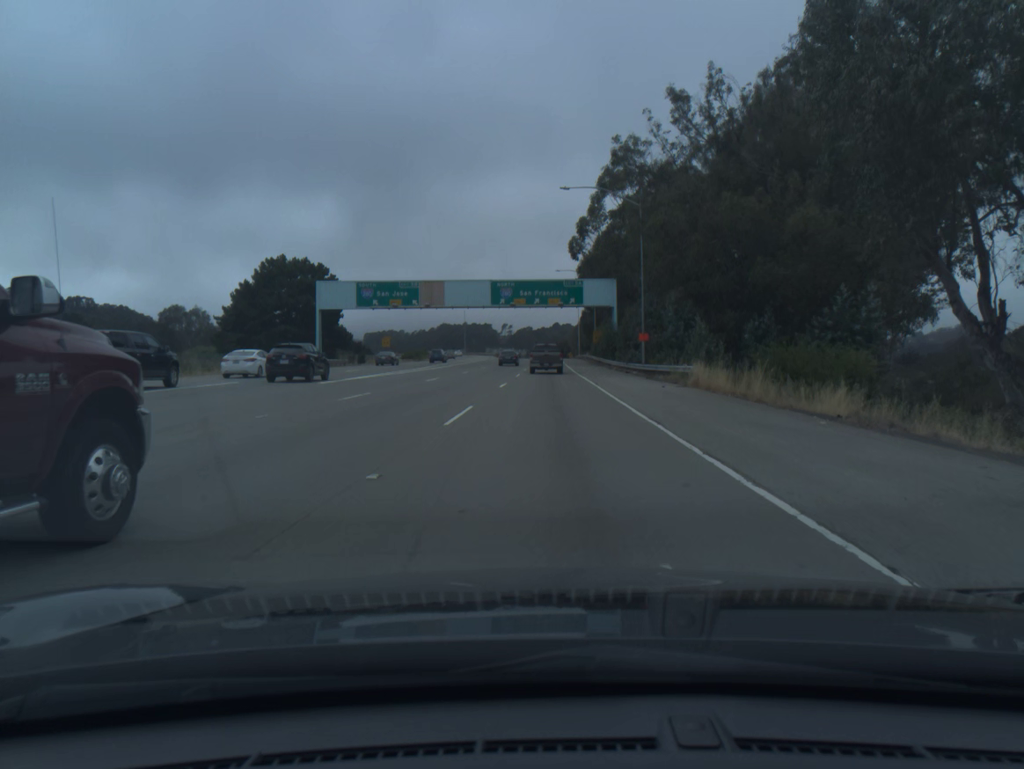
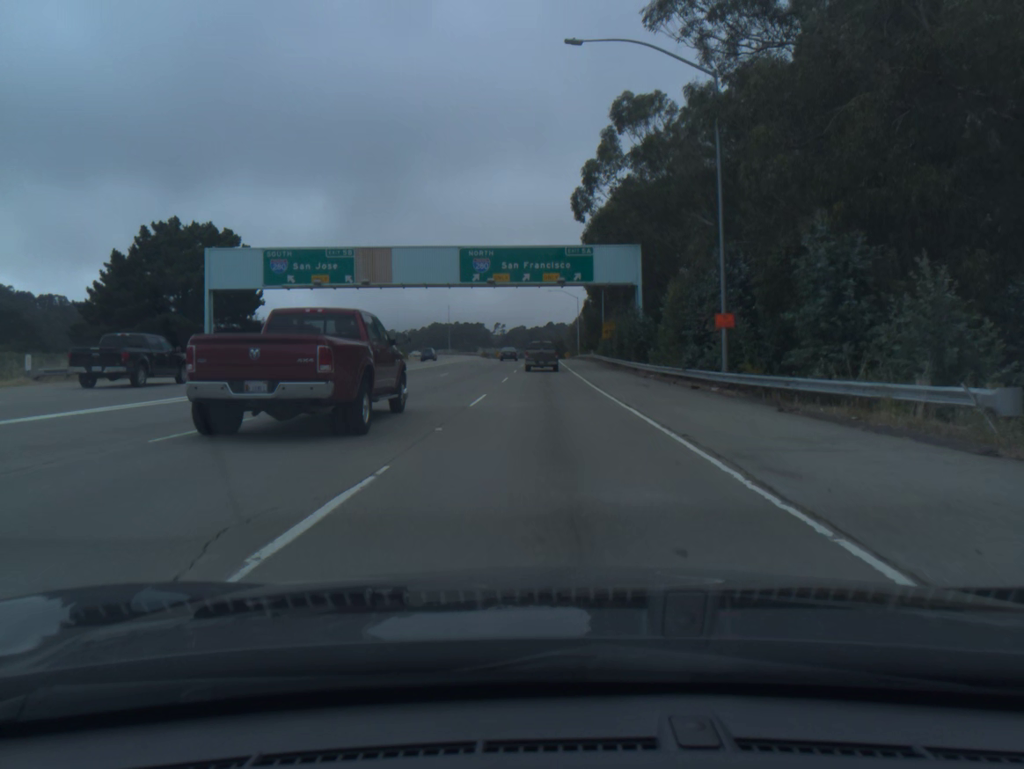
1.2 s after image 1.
(+0.1, +24.0) m; 0°
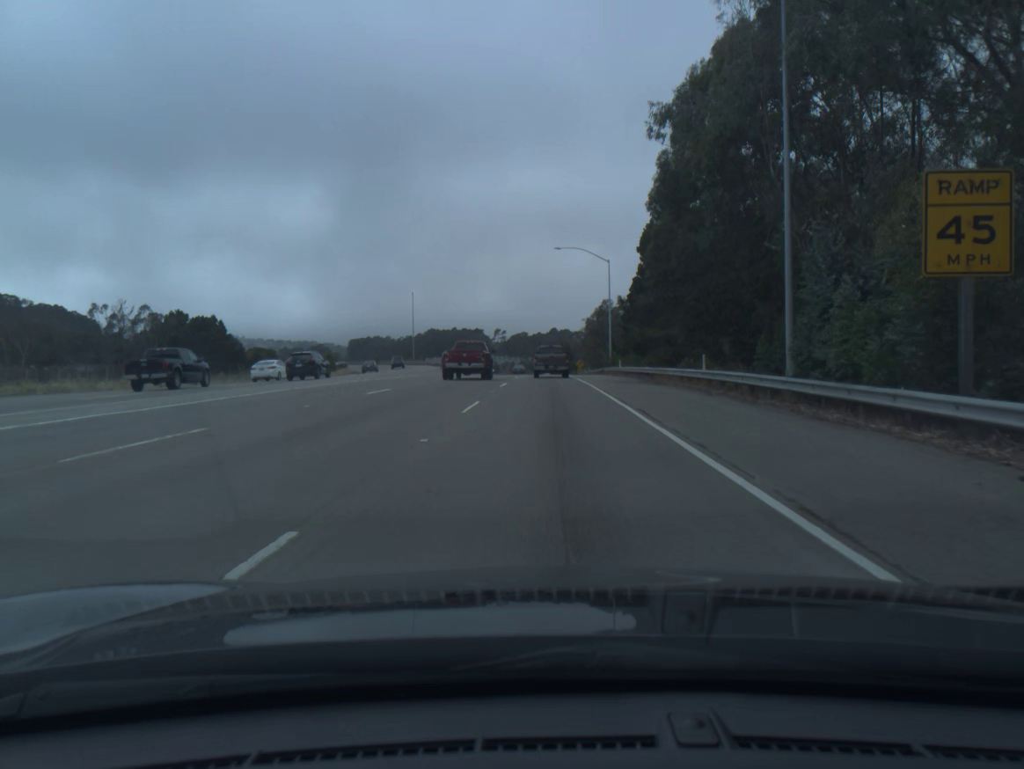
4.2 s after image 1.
(0.0, +59.9) m; 0°
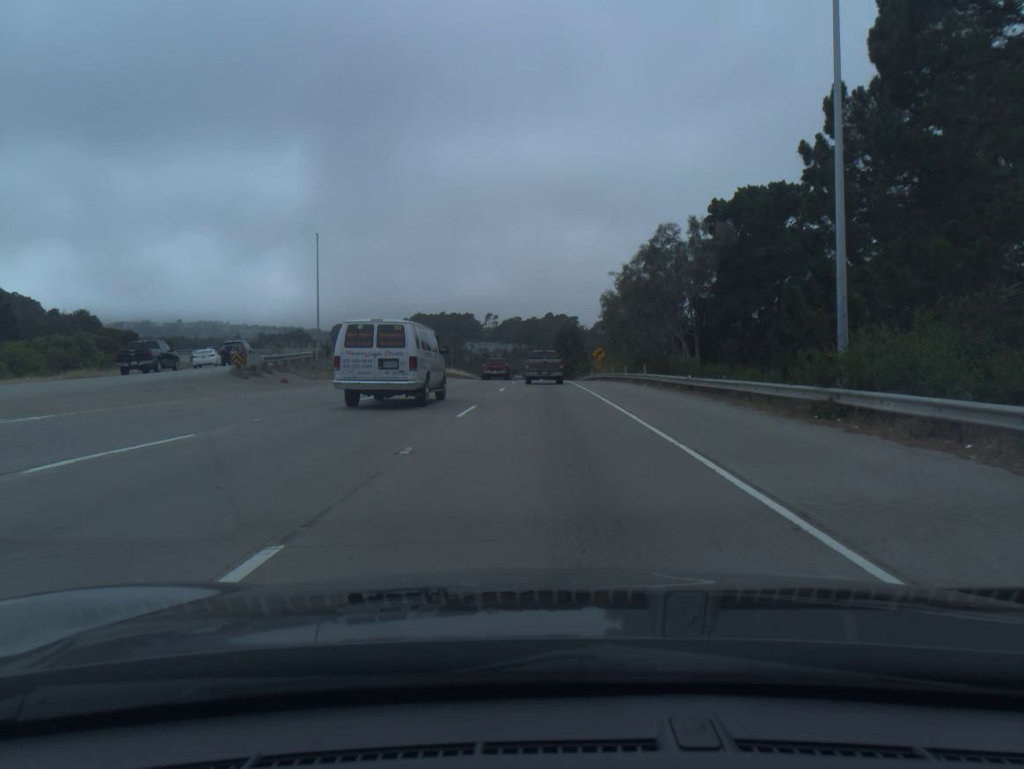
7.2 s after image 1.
(+0.2, +58.5) m; 0°
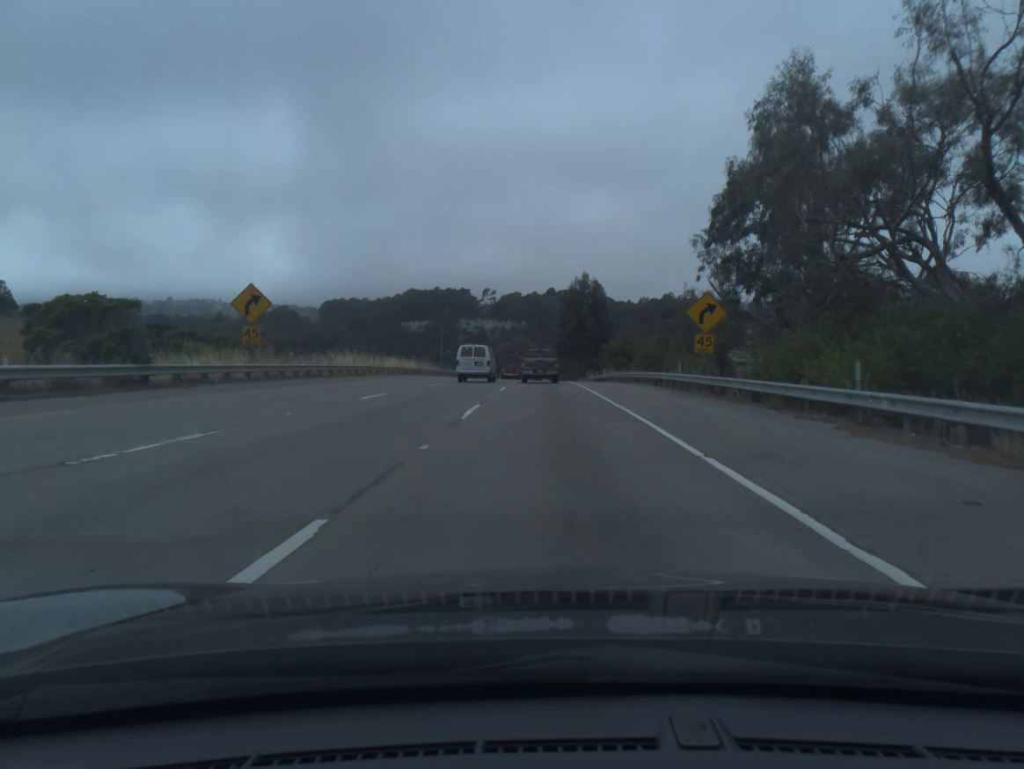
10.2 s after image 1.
(-0.2, +57.5) m; 0°
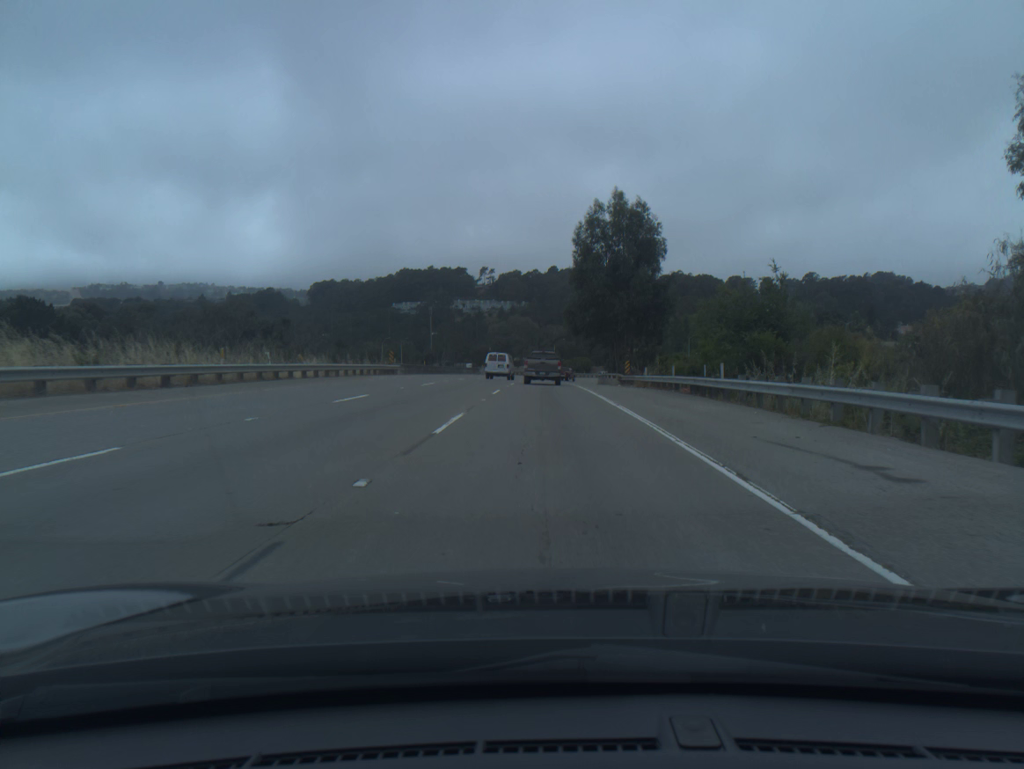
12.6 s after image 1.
(+0.1, +46.4) m; 0°
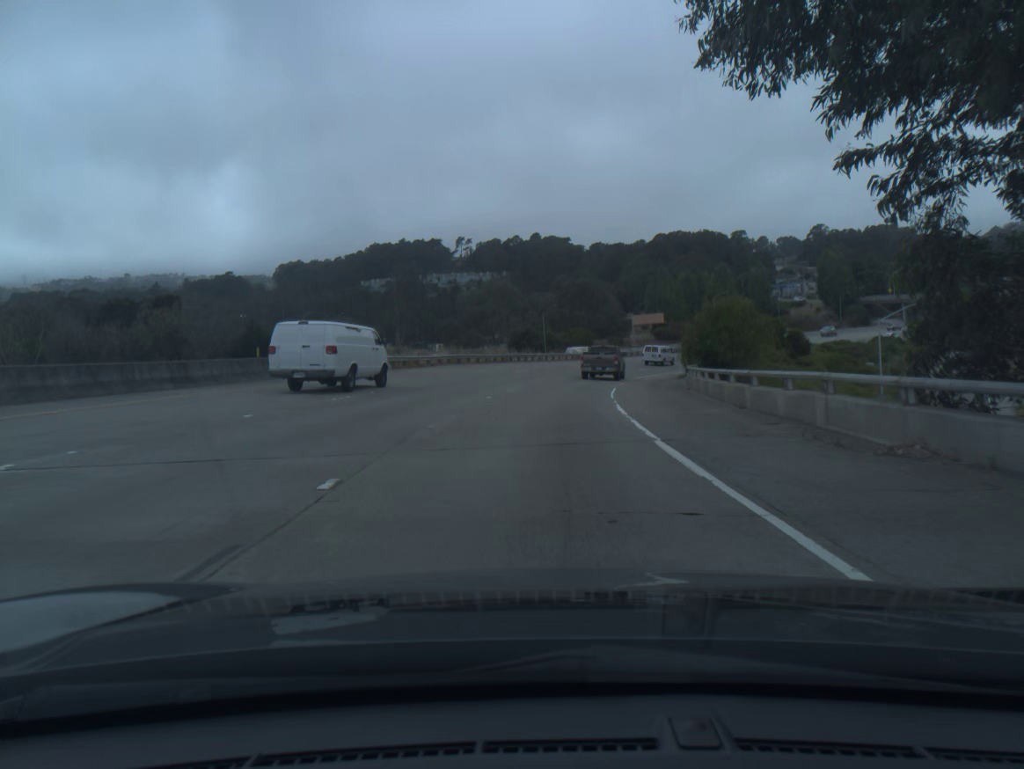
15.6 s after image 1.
(+0.2, +58.4) m; +1°
